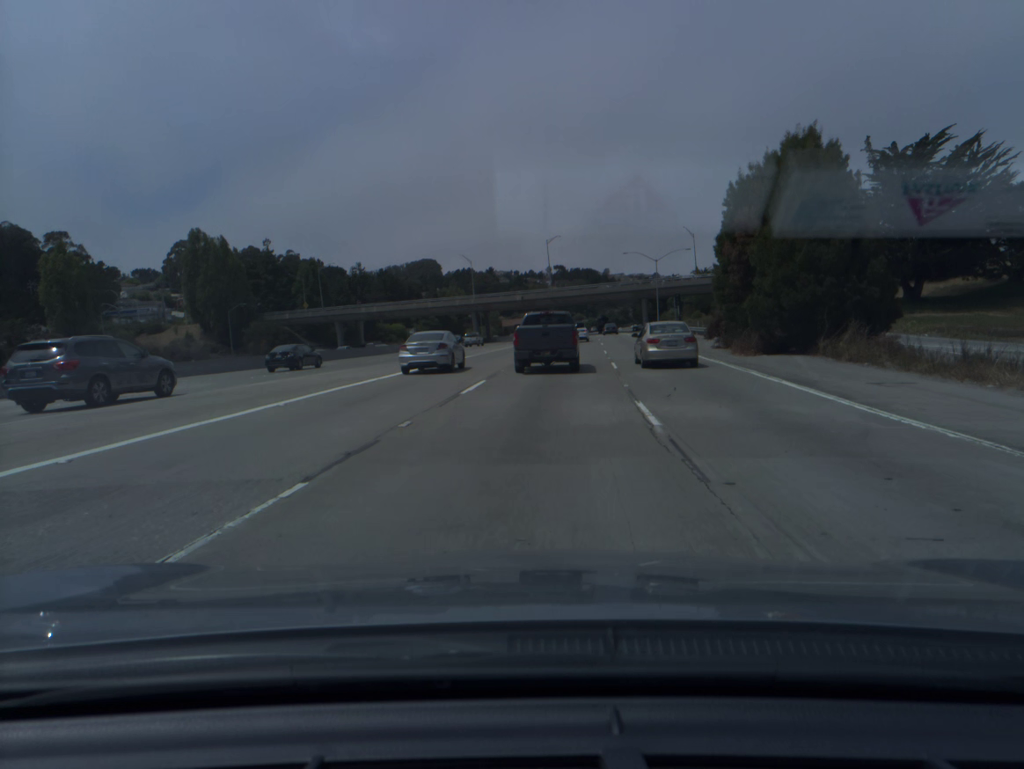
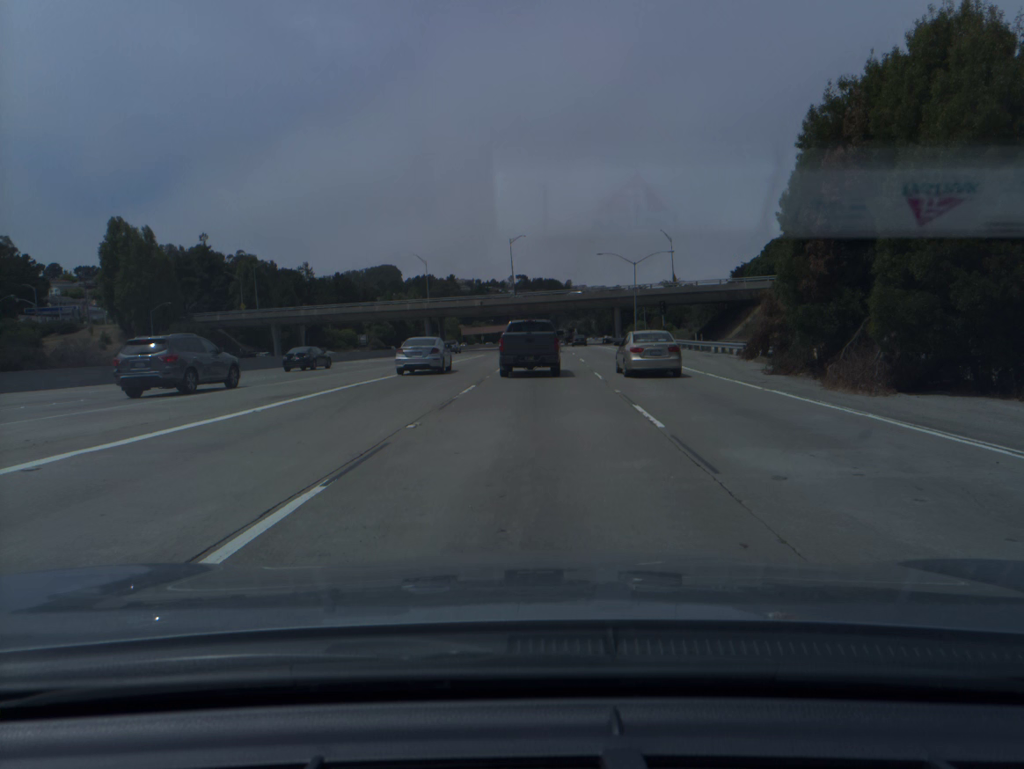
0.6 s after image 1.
(+0.4, +14.2) m; +3°
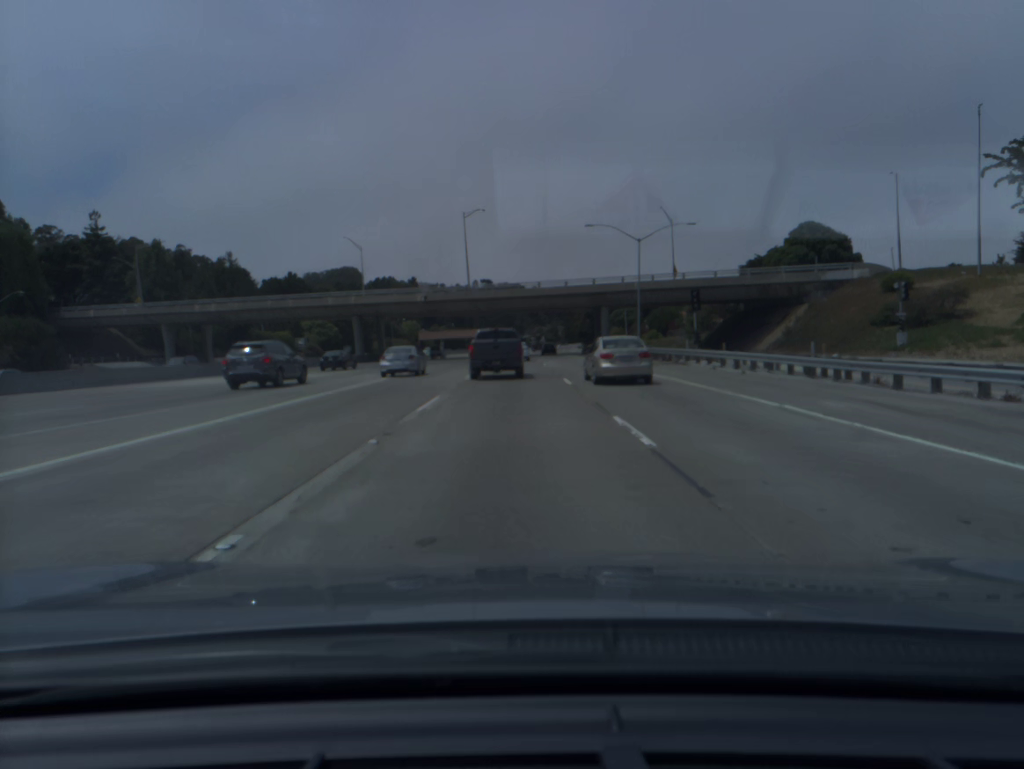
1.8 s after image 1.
(+1.0, +29.3) m; +3°
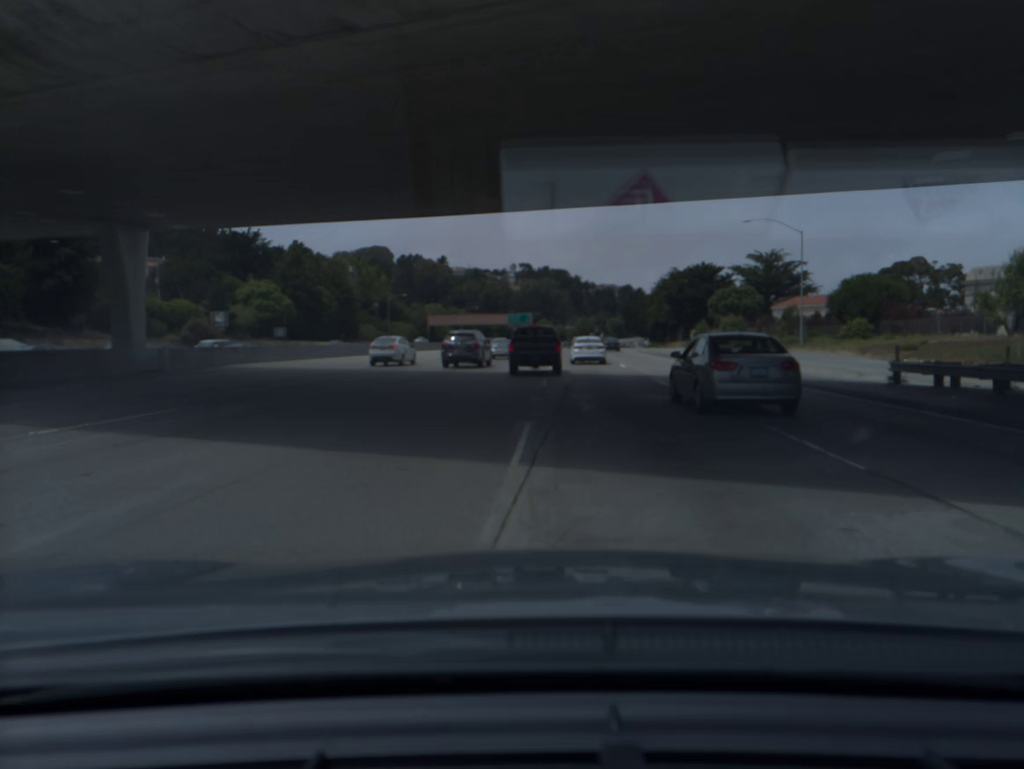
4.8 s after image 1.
(-2.0, +78.6) m; -3°
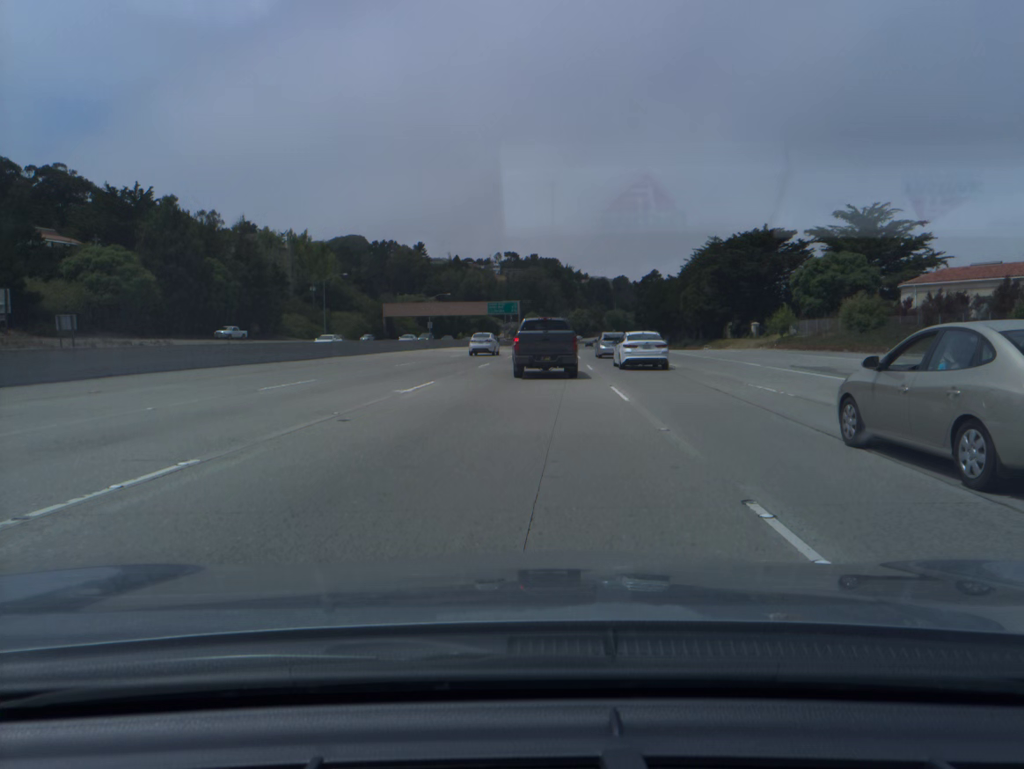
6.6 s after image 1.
(+0.2, +49.4) m; +1°
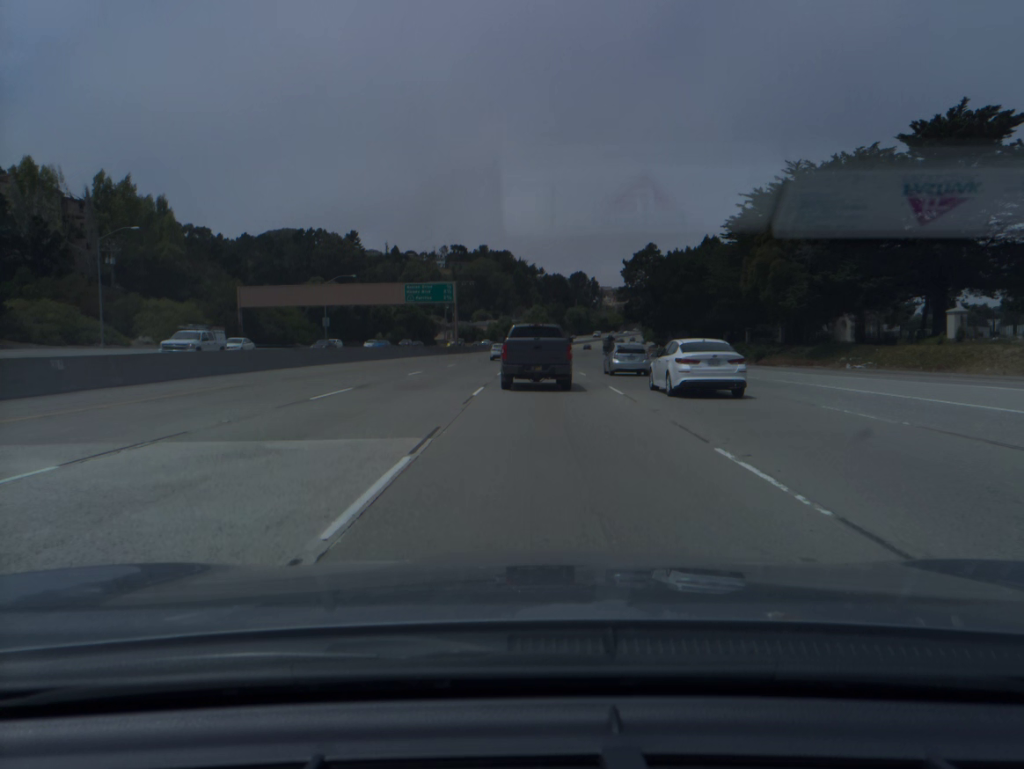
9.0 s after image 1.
(+1.6, +63.6) m; +4°
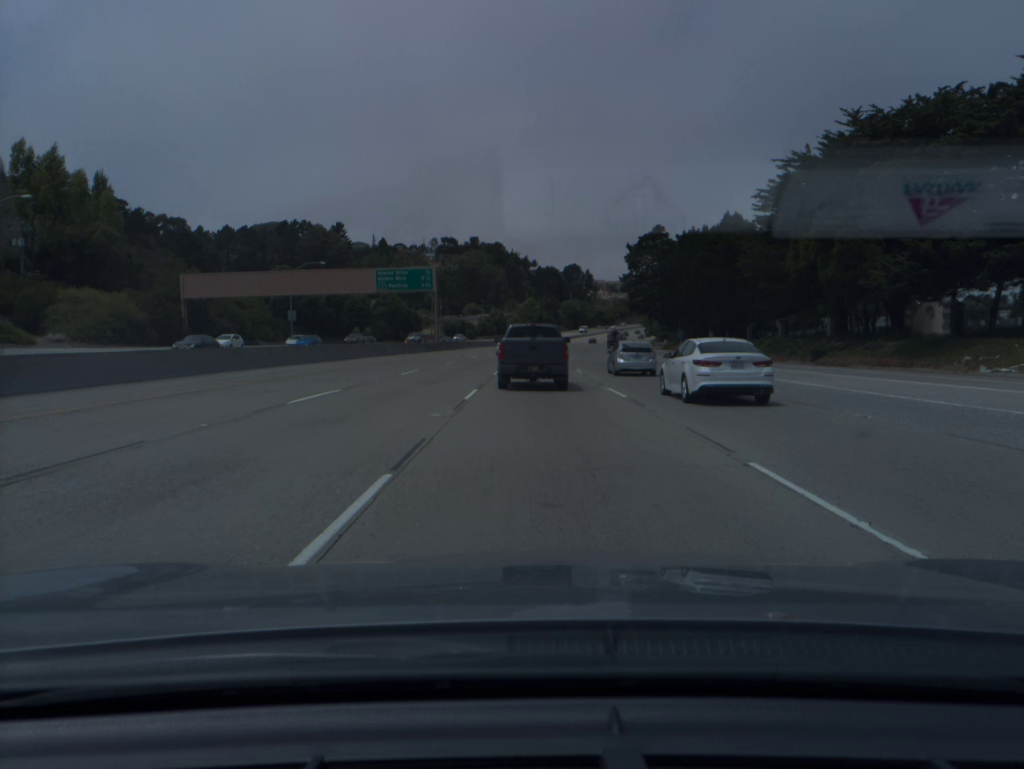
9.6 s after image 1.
(+0.1, +15.8) m; +1°
